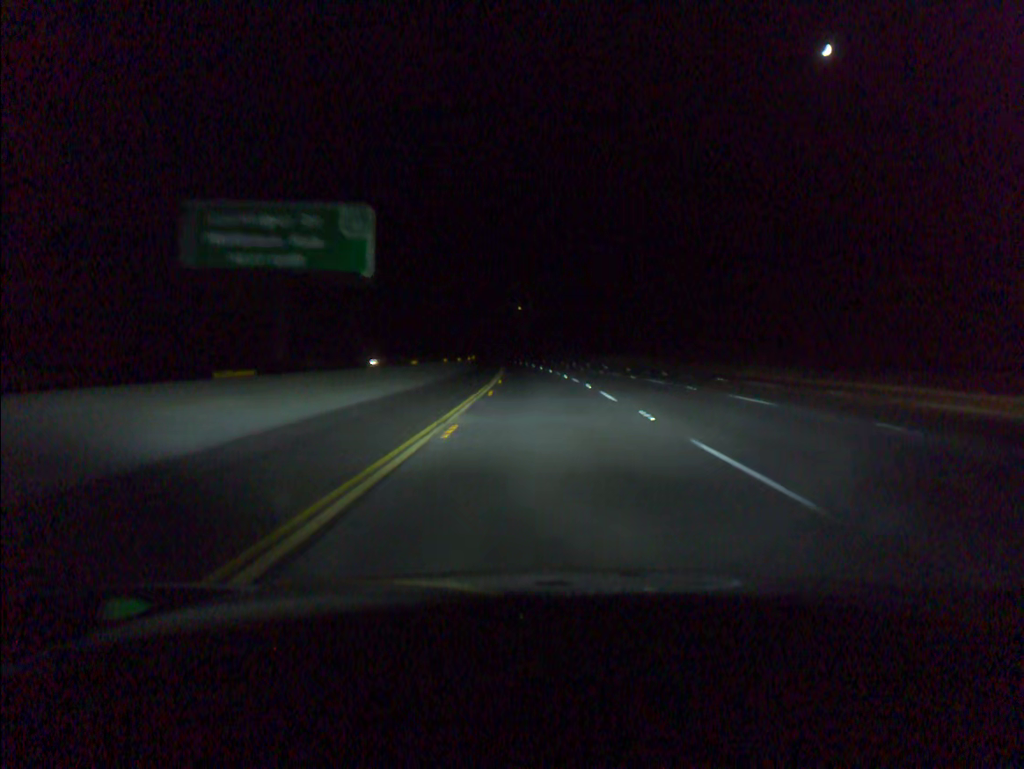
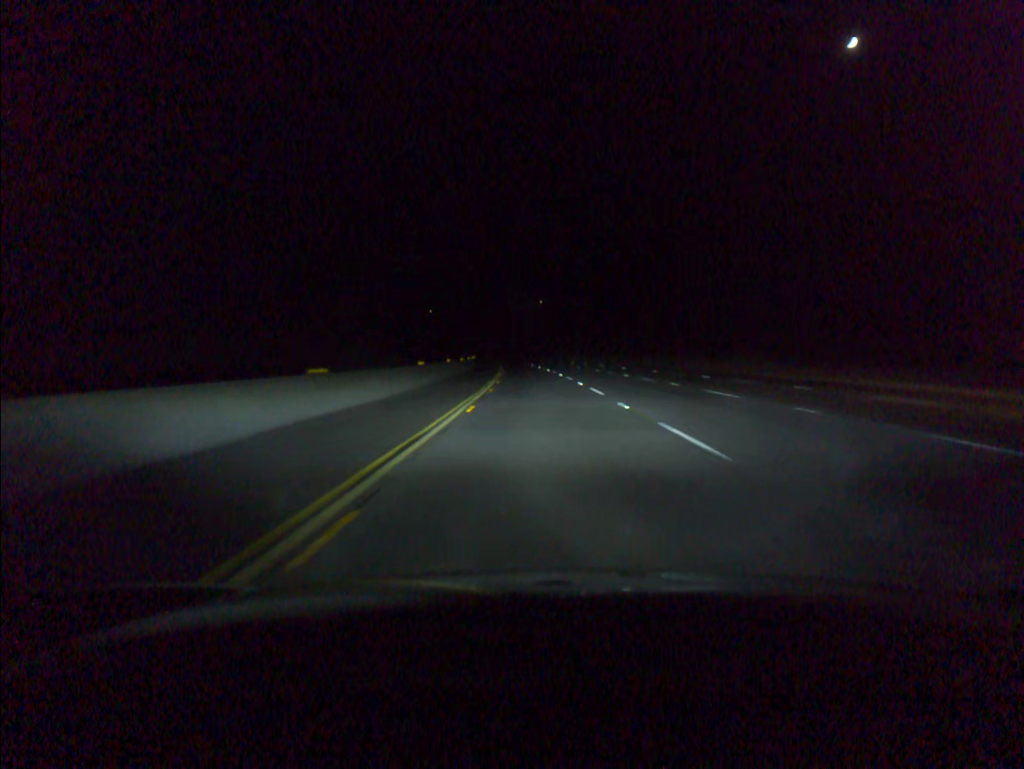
(-0.6, +40.8) m; -2°
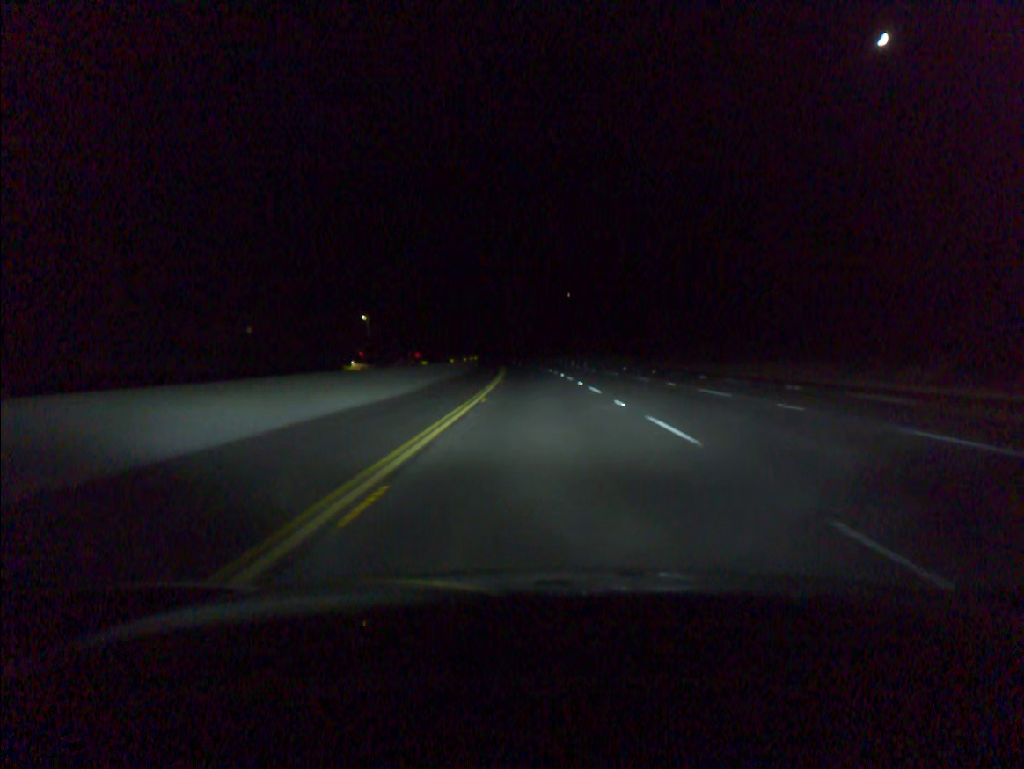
(-0.7, +42.4) m; -2°
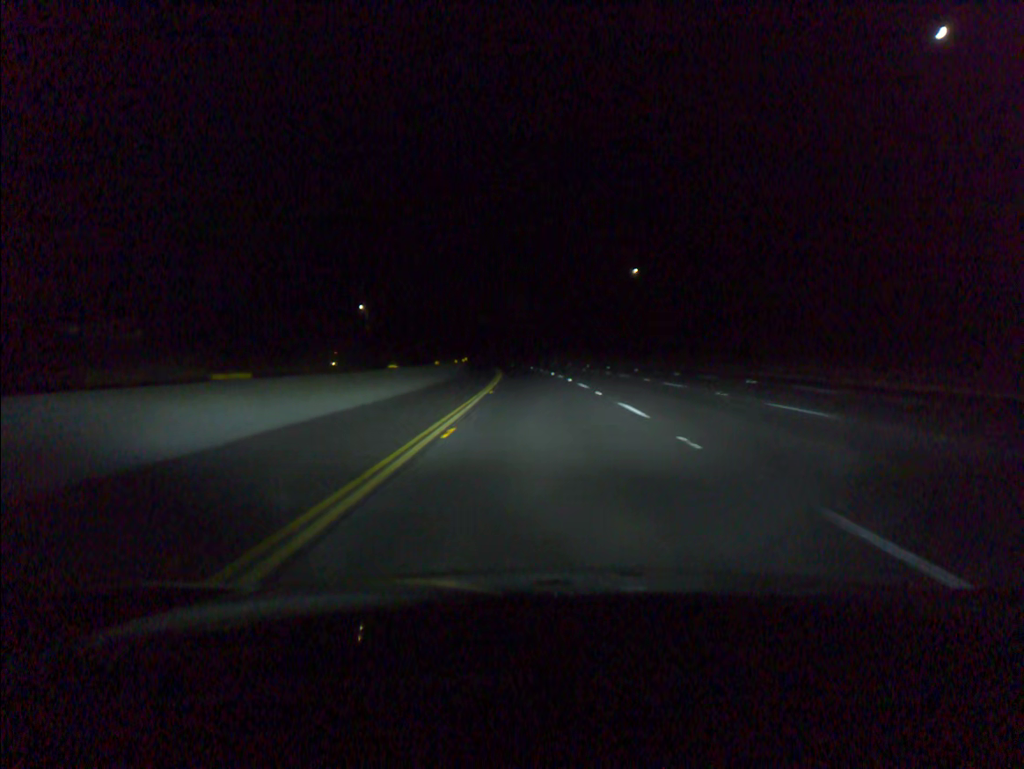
(-2.2, +81.5) m; -3°
